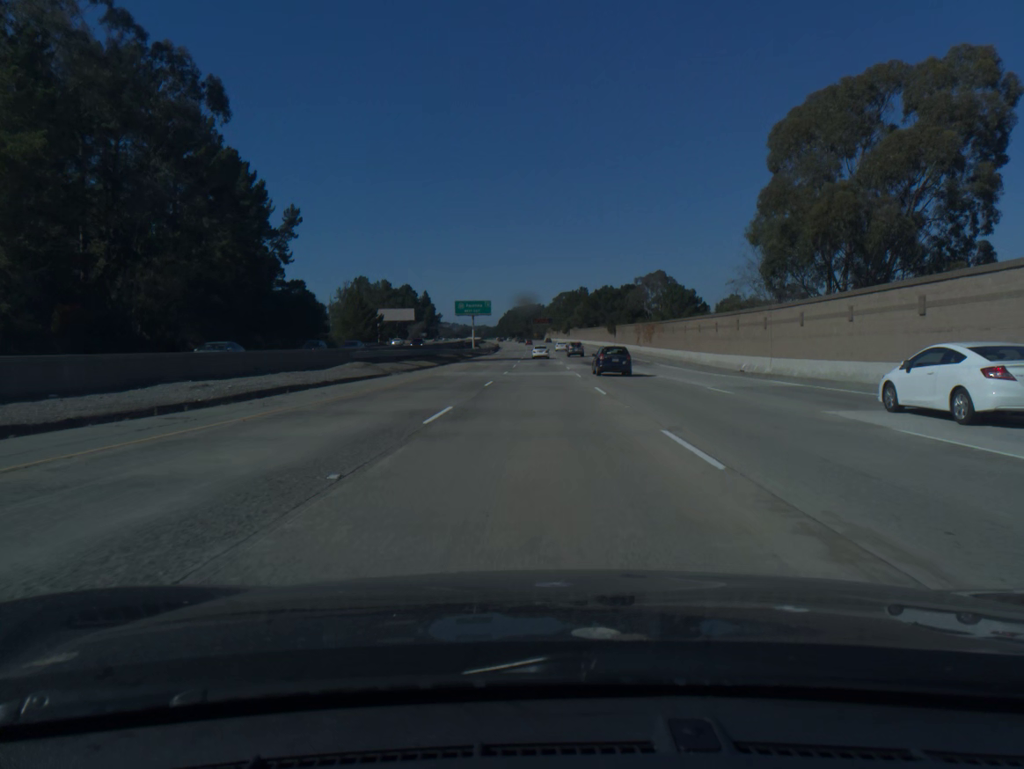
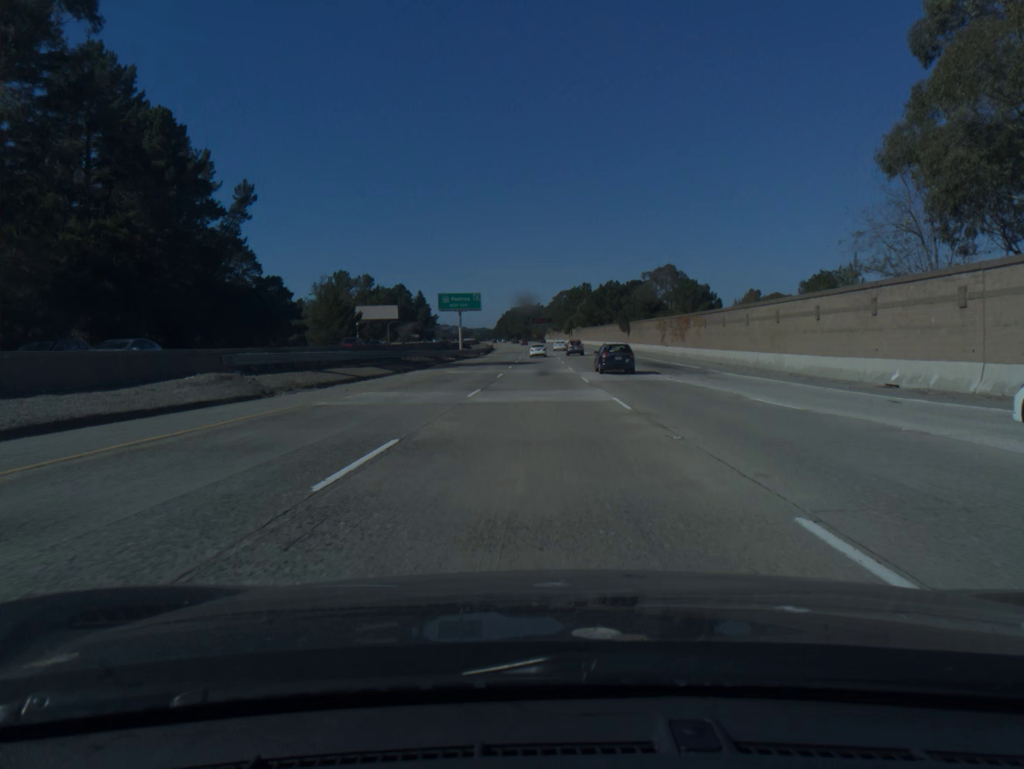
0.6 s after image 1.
(0.0, +20.9) m; 0°
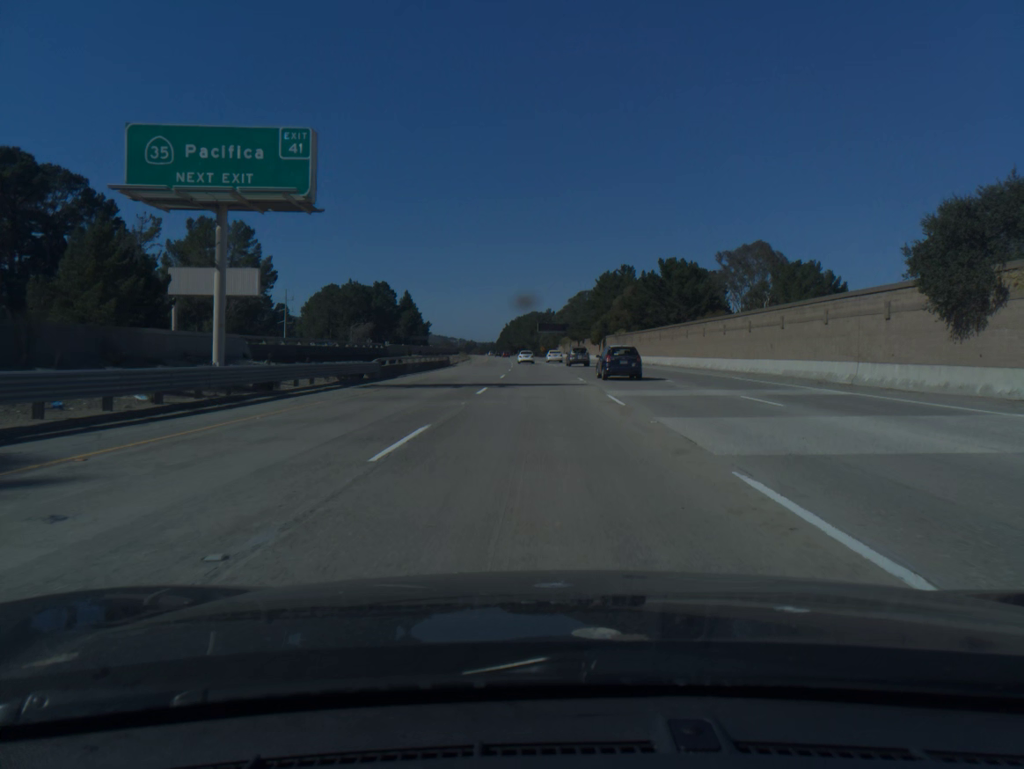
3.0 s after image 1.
(-0.4, +85.6) m; -1°
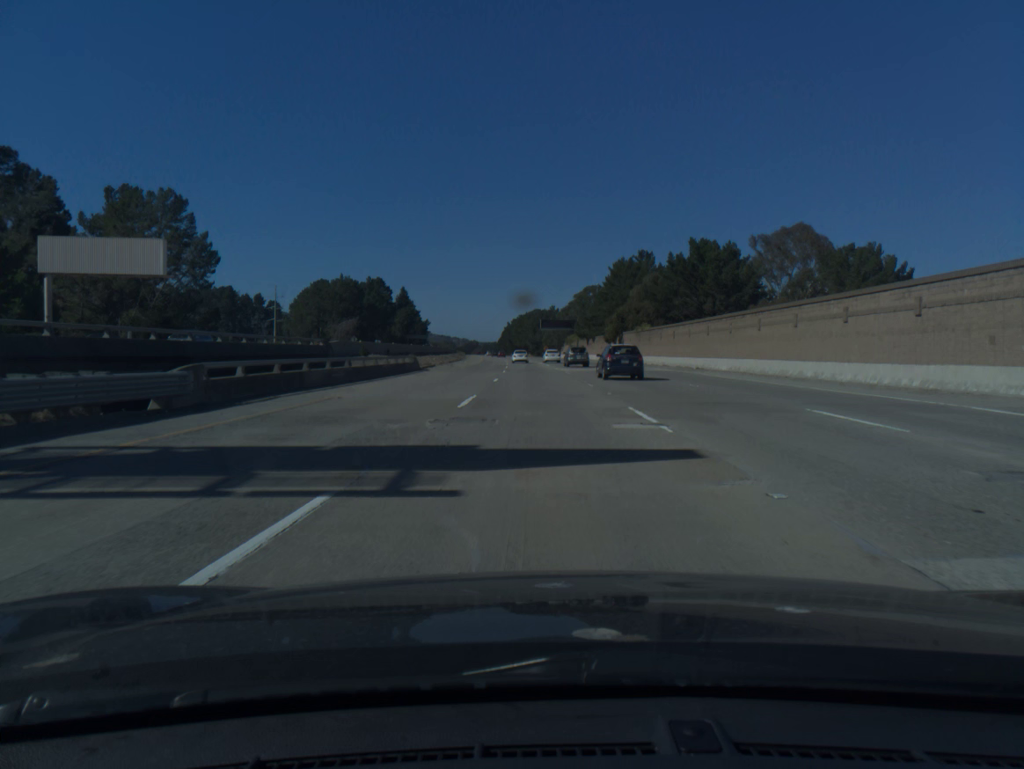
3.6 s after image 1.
(0.0, +20.9) m; 0°
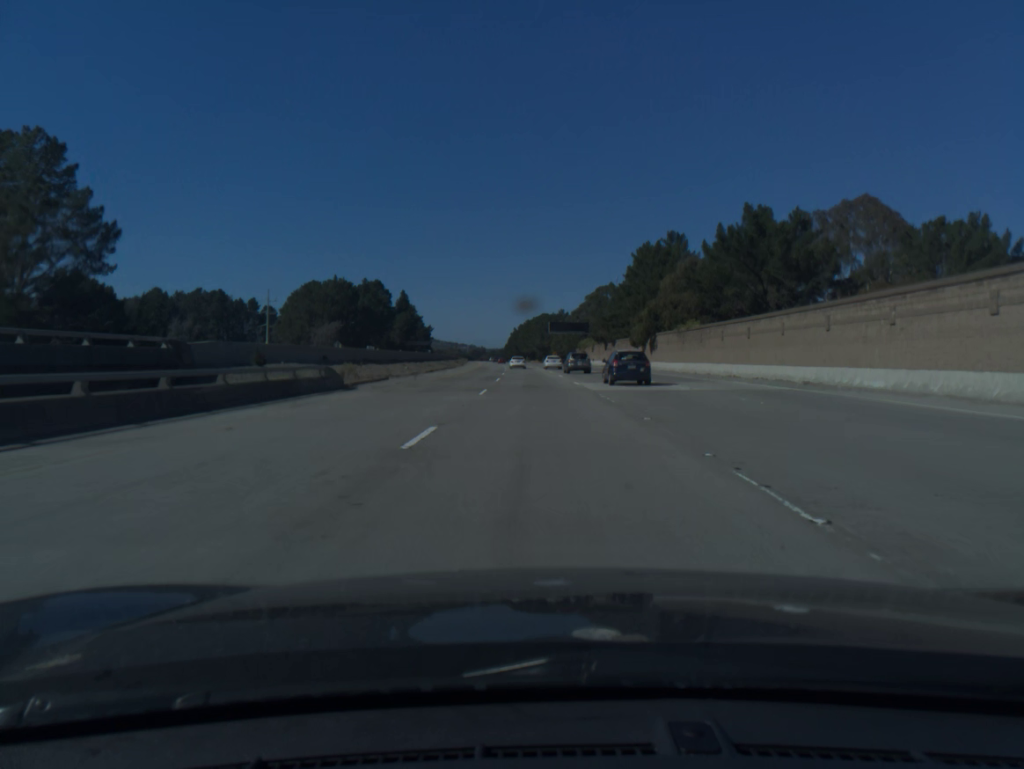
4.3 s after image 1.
(-0.1, +22.6) m; 0°
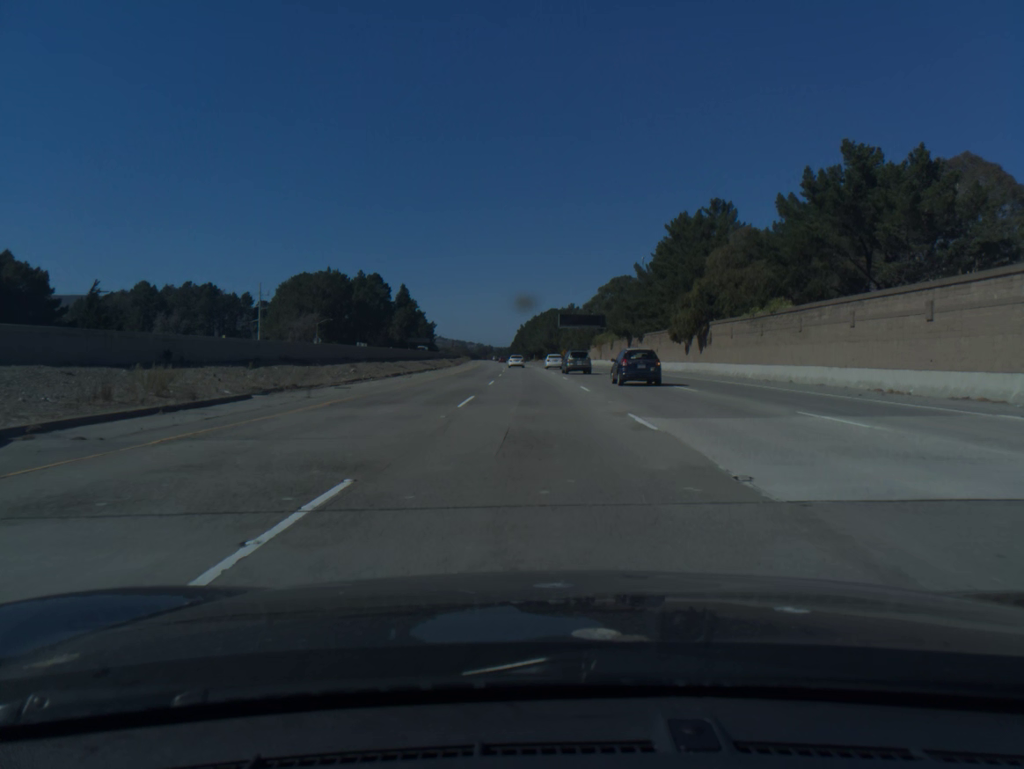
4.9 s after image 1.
(-0.1, +20.8) m; -1°
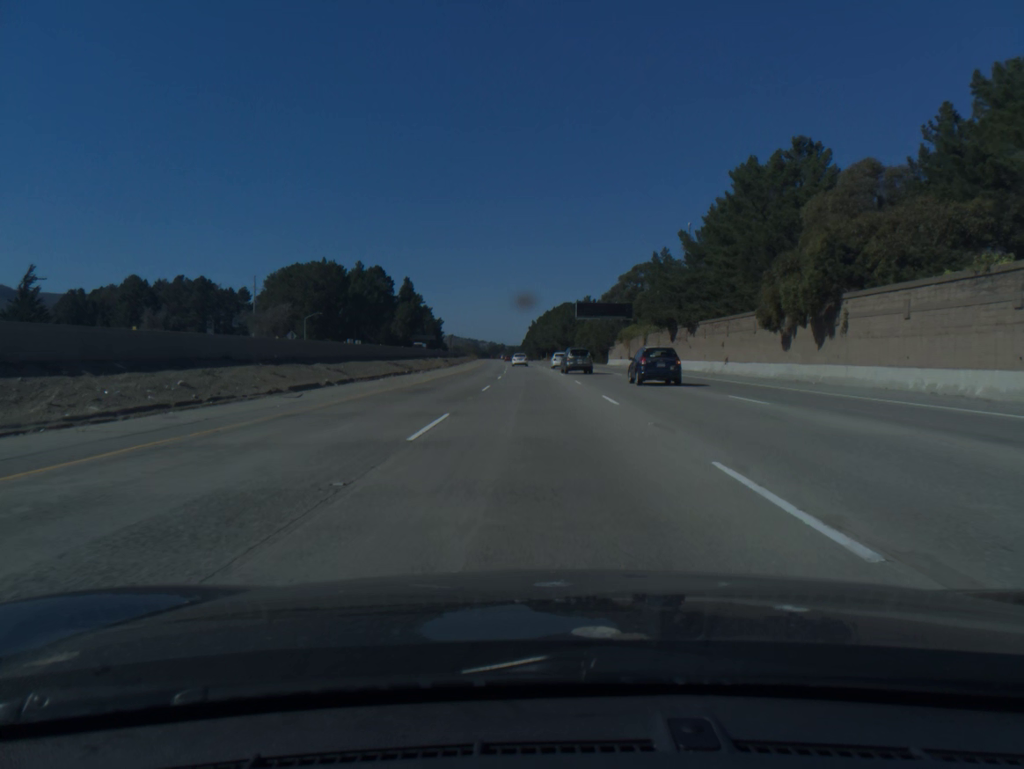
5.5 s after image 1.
(-0.2, +22.5) m; -1°
